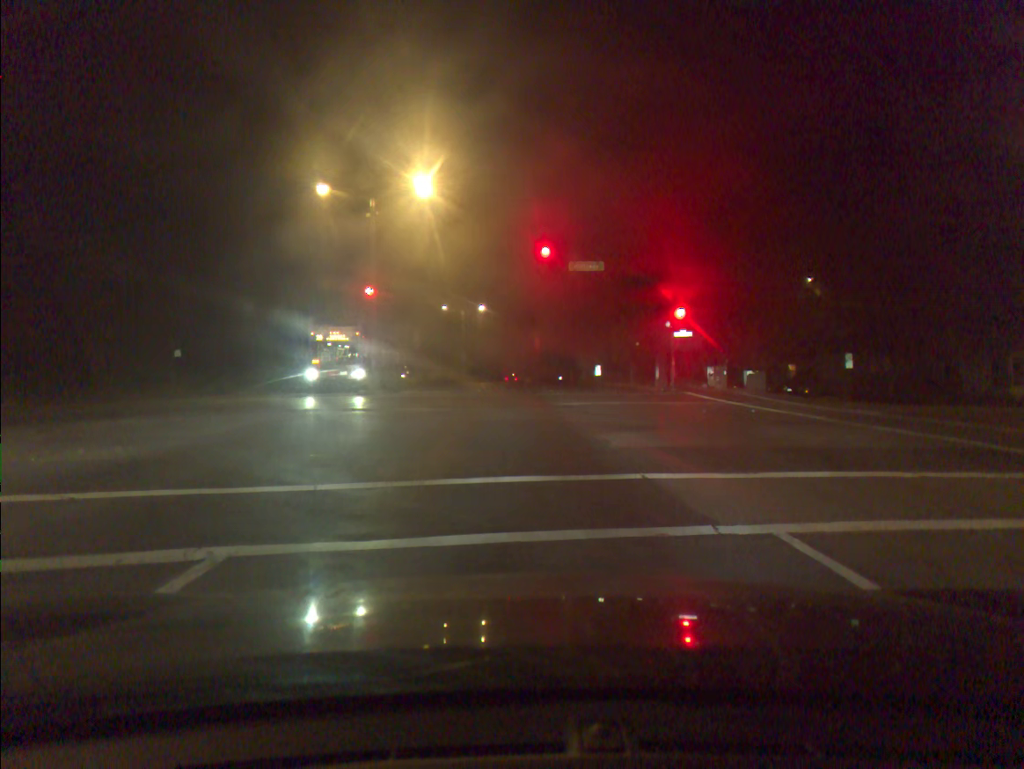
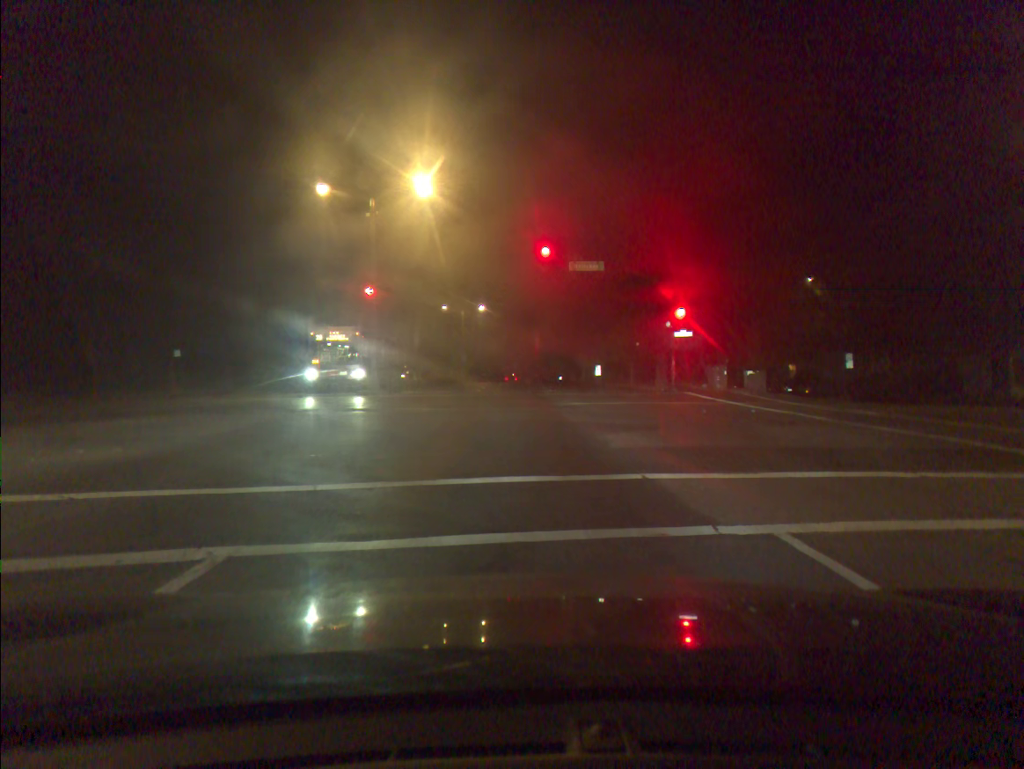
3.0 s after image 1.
(0.0, 0.0) m; 0°
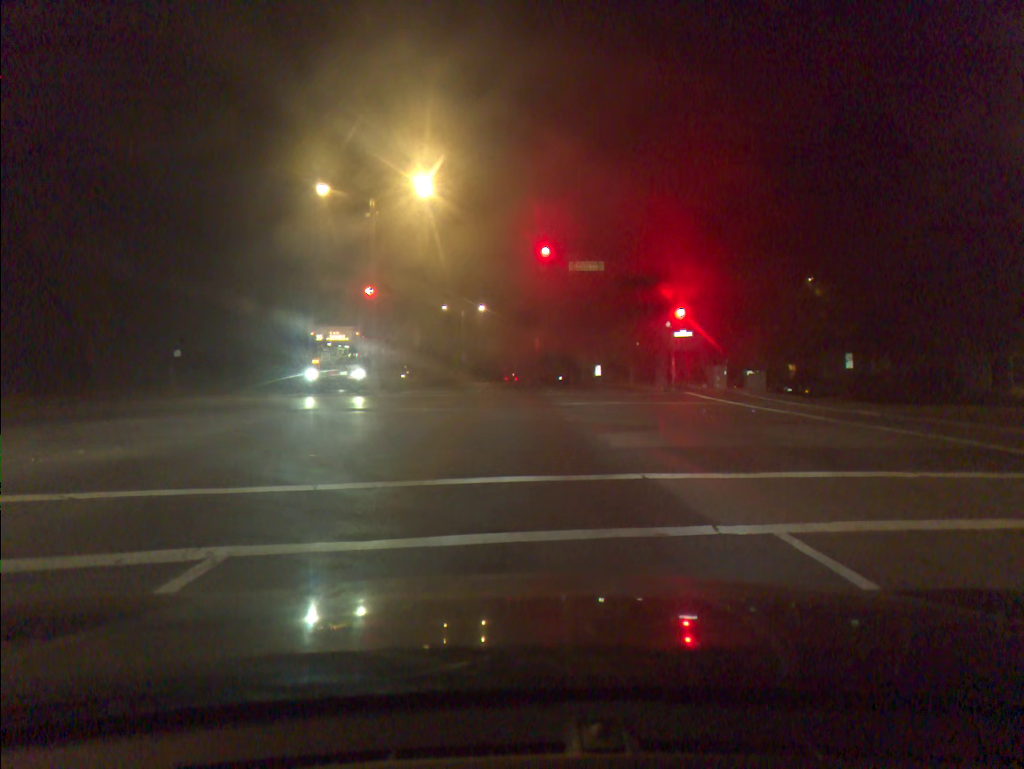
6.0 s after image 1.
(0.0, 0.0) m; 0°
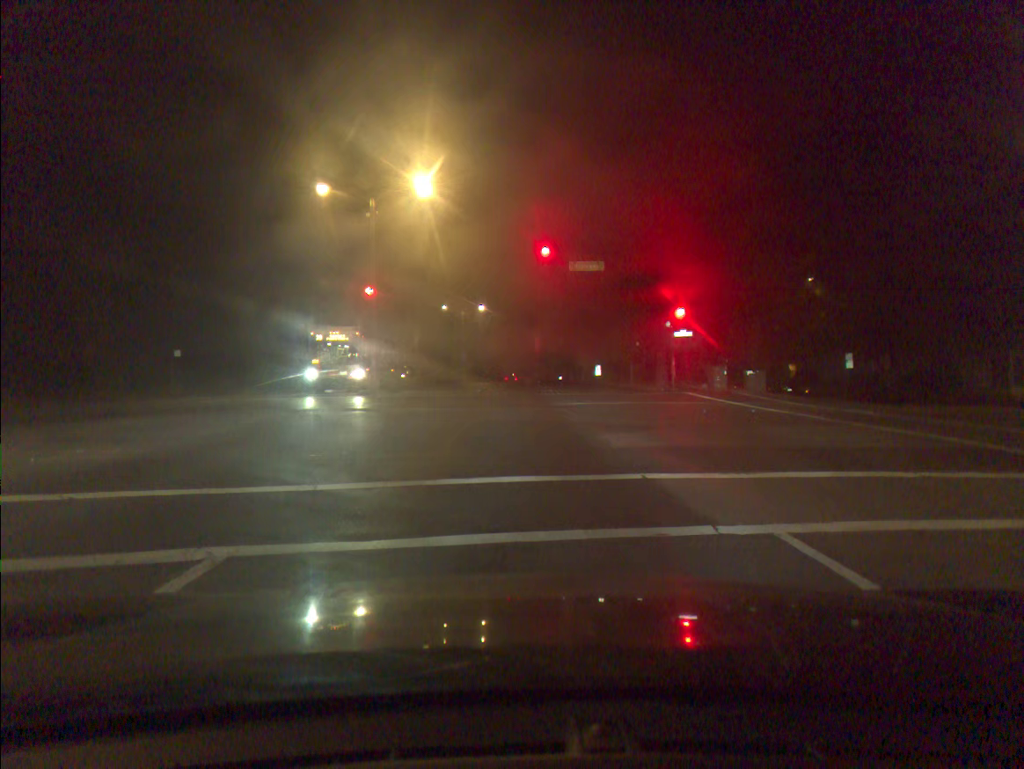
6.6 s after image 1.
(0.0, 0.0) m; 0°
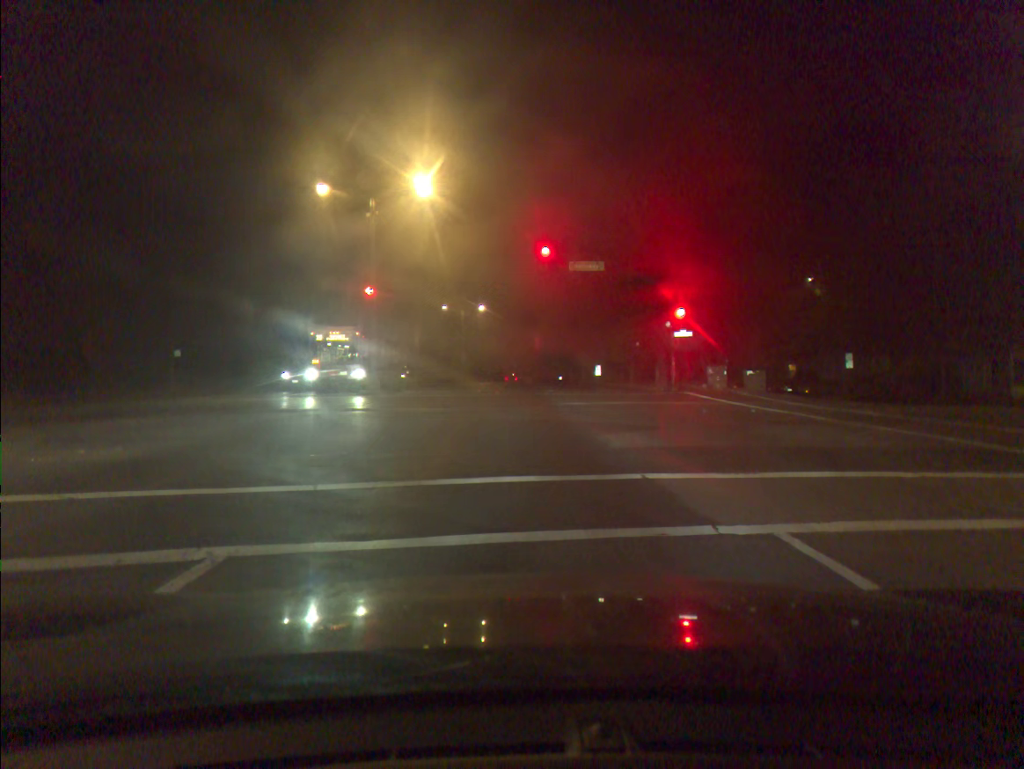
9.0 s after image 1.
(0.0, 0.0) m; 0°
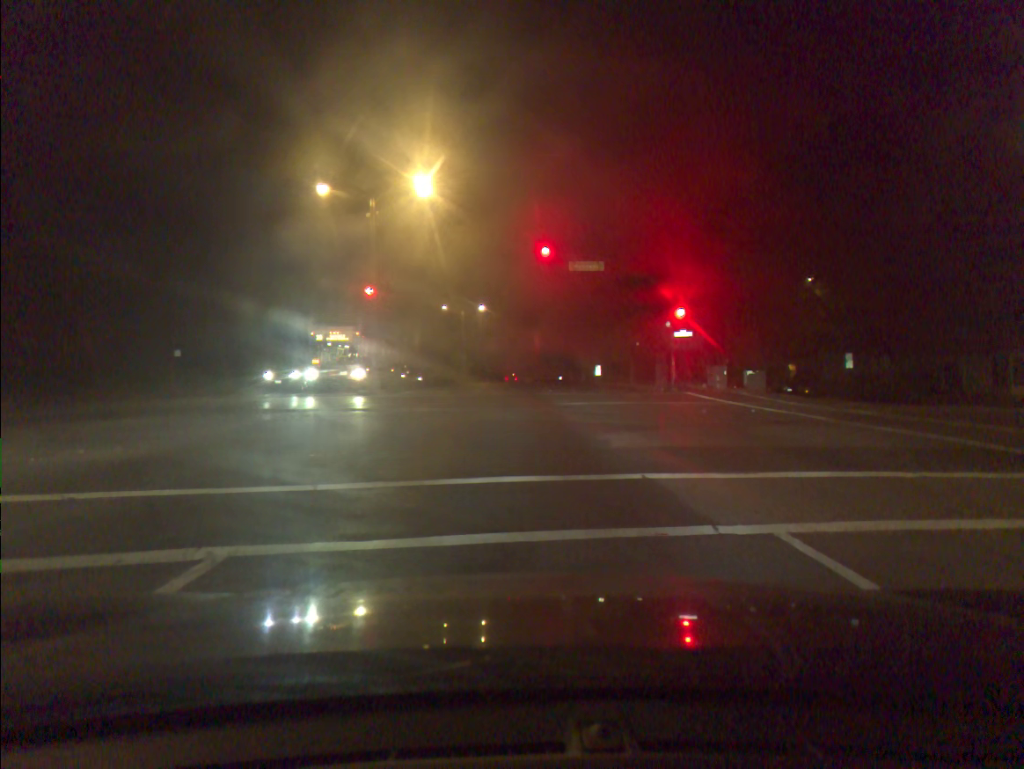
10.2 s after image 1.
(0.0, 0.0) m; 0°
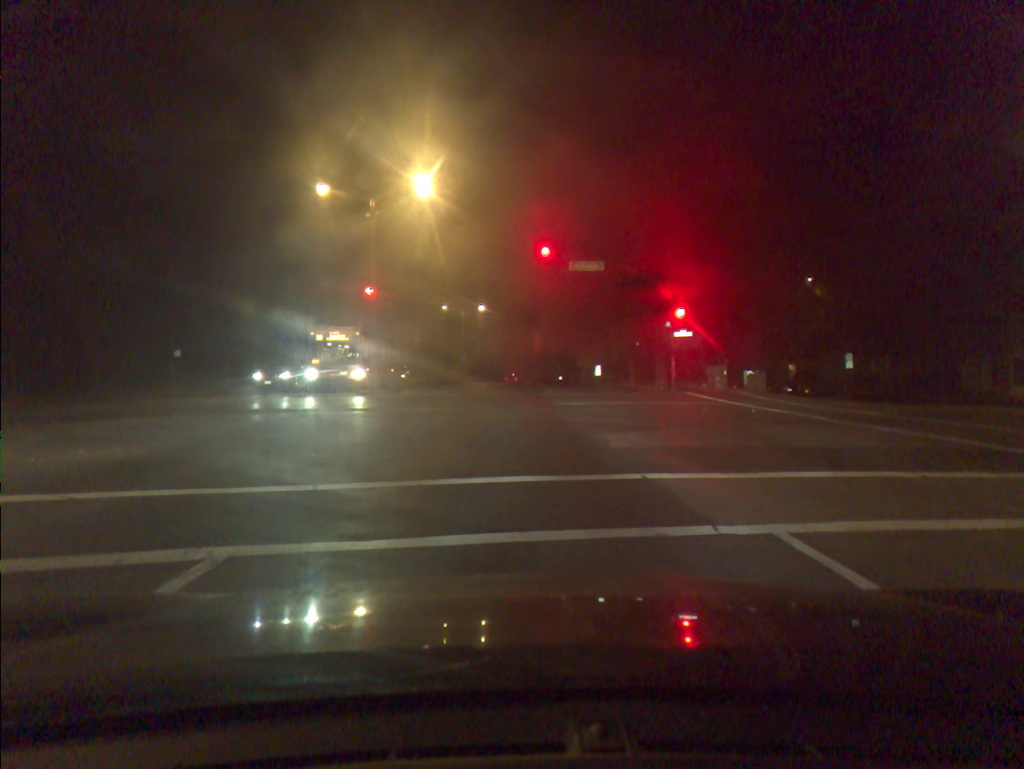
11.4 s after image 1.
(0.0, 0.0) m; 0°
